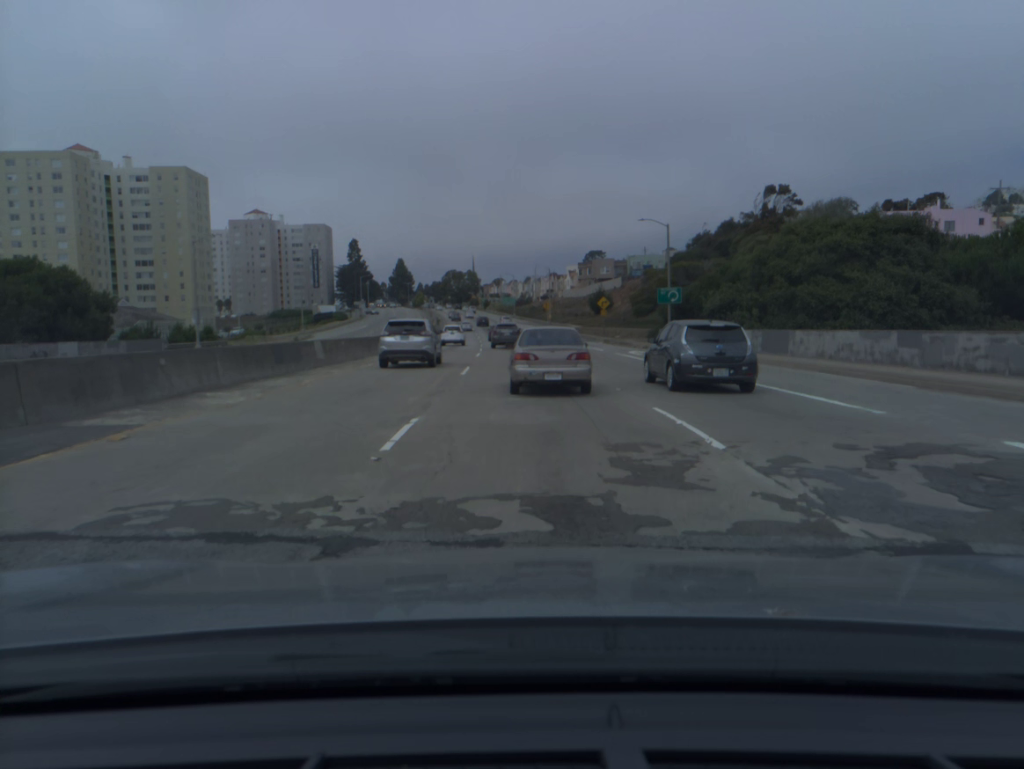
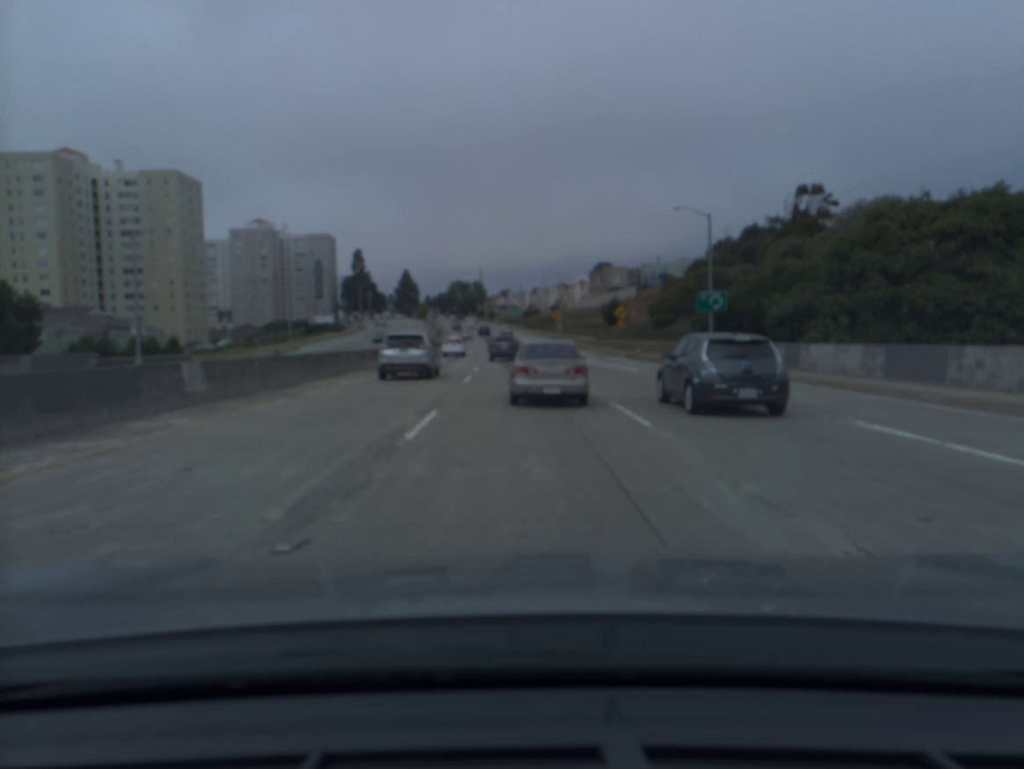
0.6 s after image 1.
(-0.1, +12.1) m; -1°
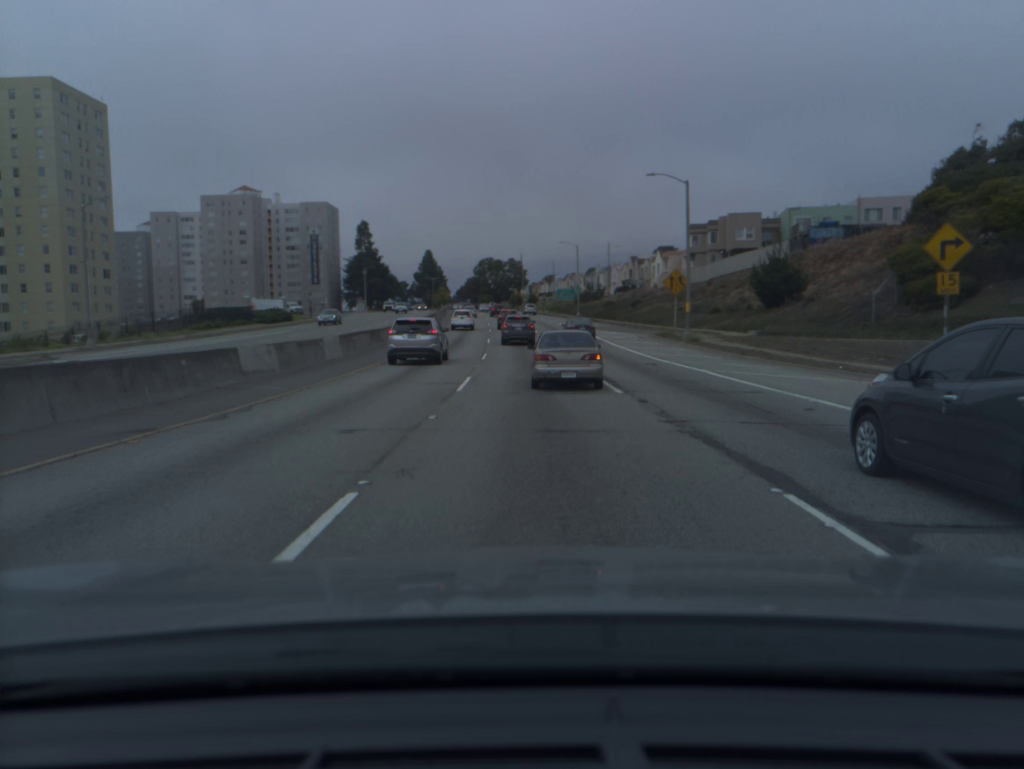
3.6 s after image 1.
(-1.6, +59.8) m; -3°
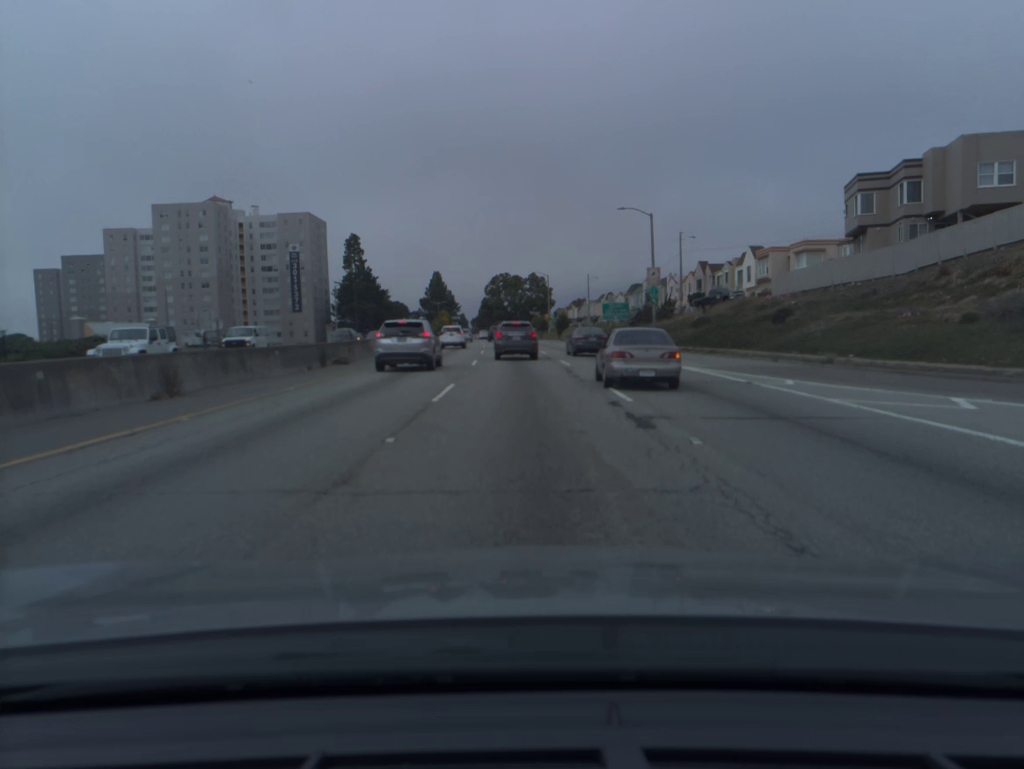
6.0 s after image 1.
(-0.5, +47.2) m; -2°
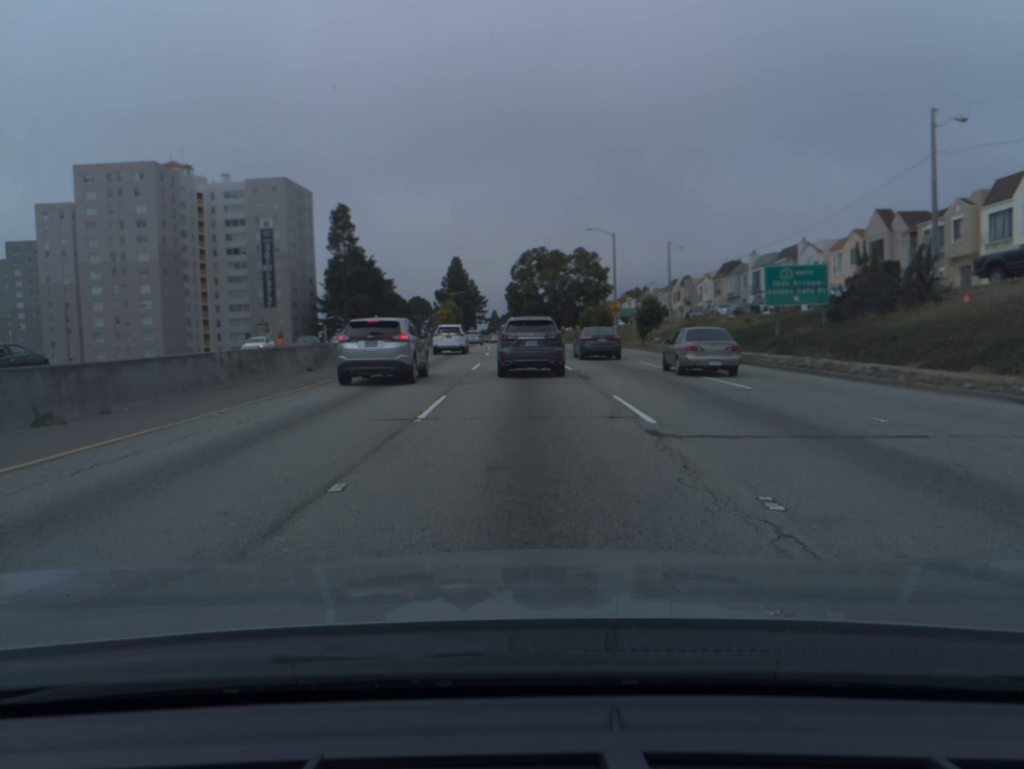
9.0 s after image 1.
(-0.9, +47.4) m; -3°
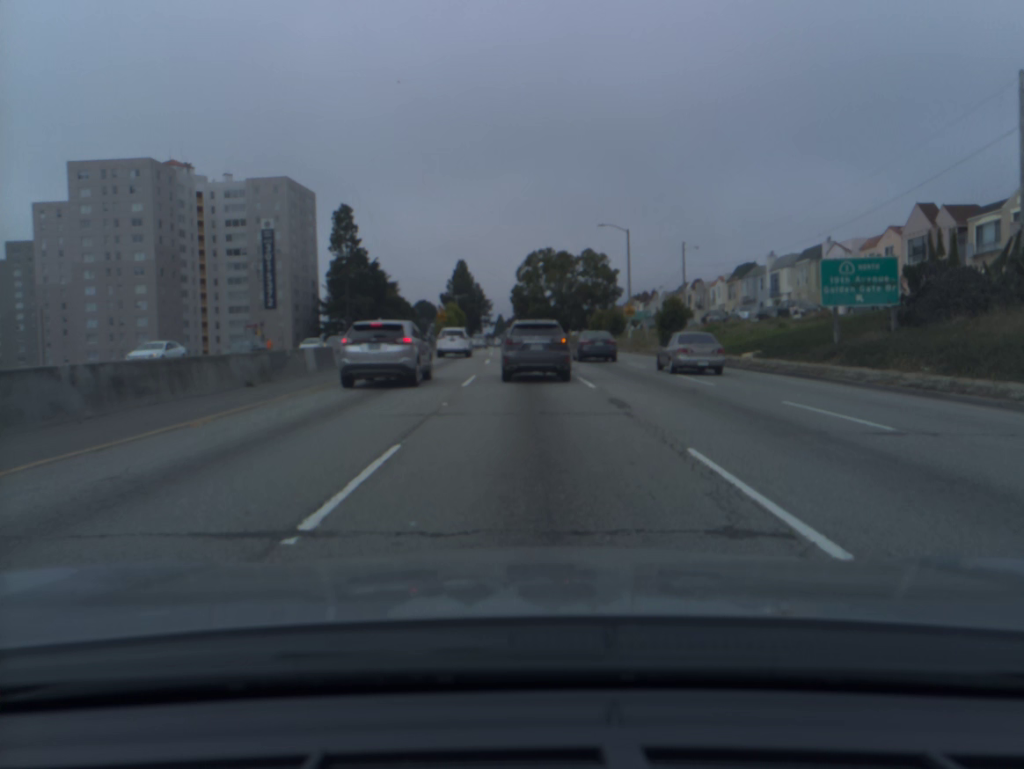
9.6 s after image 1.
(0.0, +6.9) m; 0°
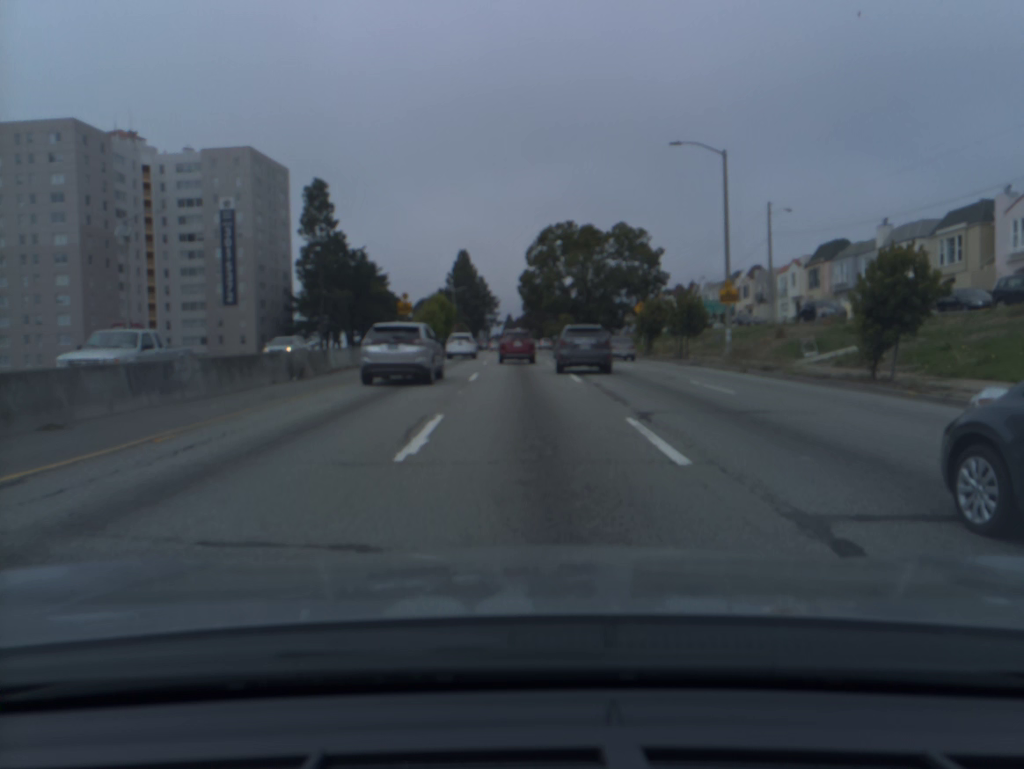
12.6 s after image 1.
(-0.2, +26.4) m; -1°
